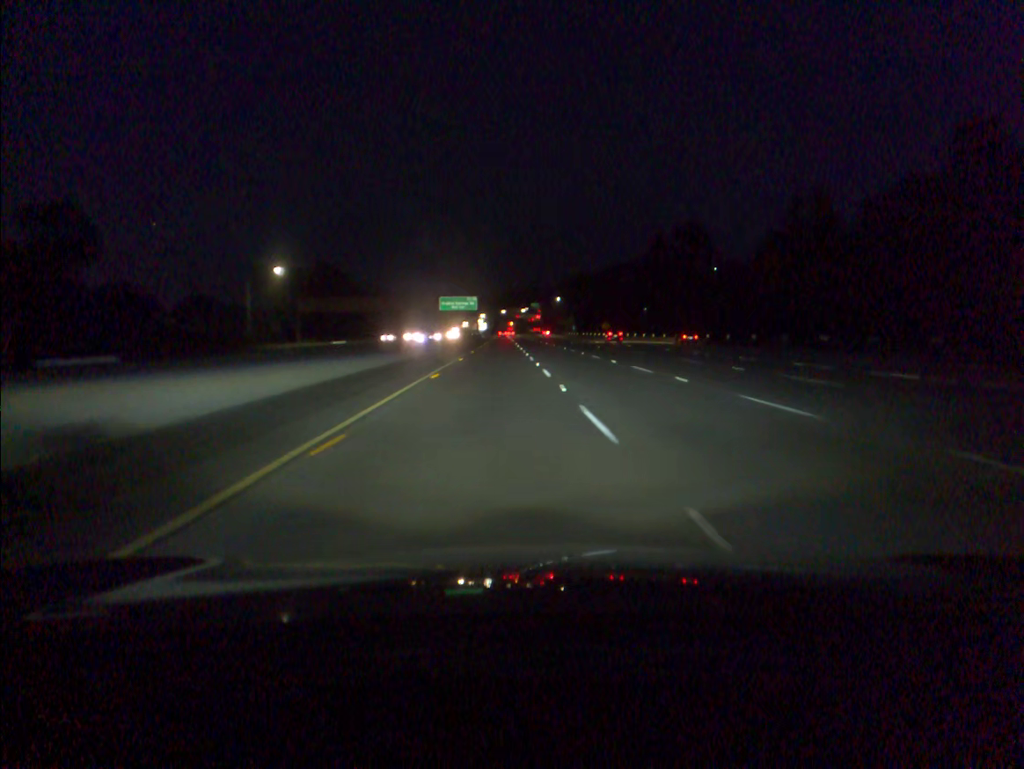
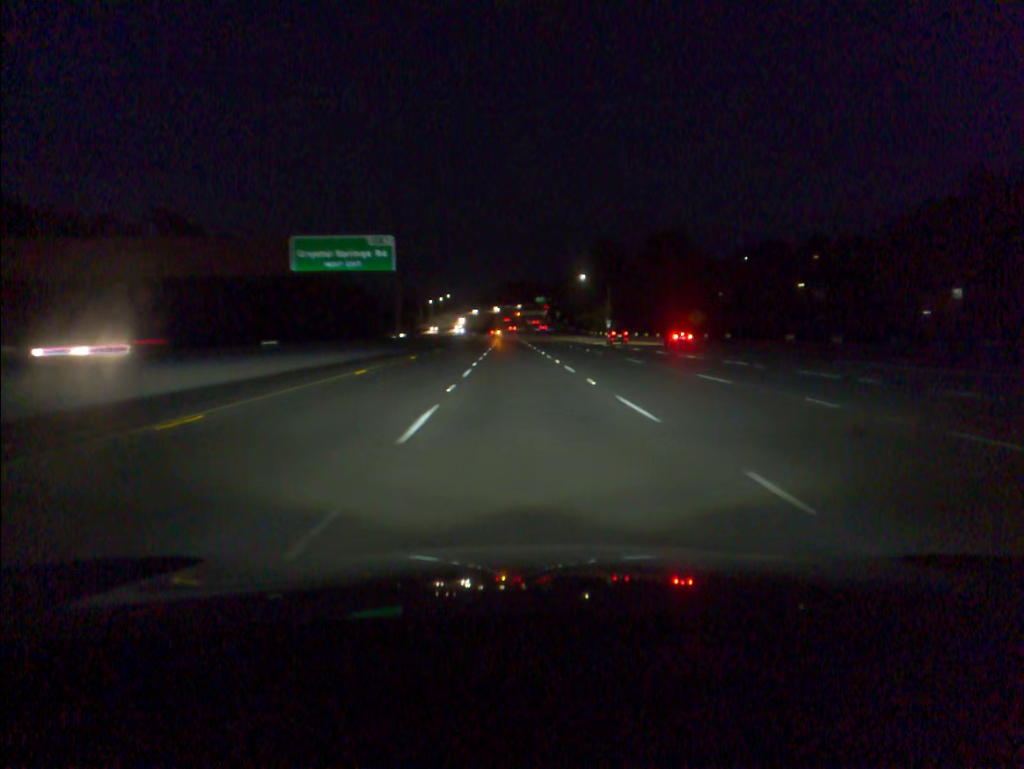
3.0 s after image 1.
(+0.5, +99.9) m; 0°
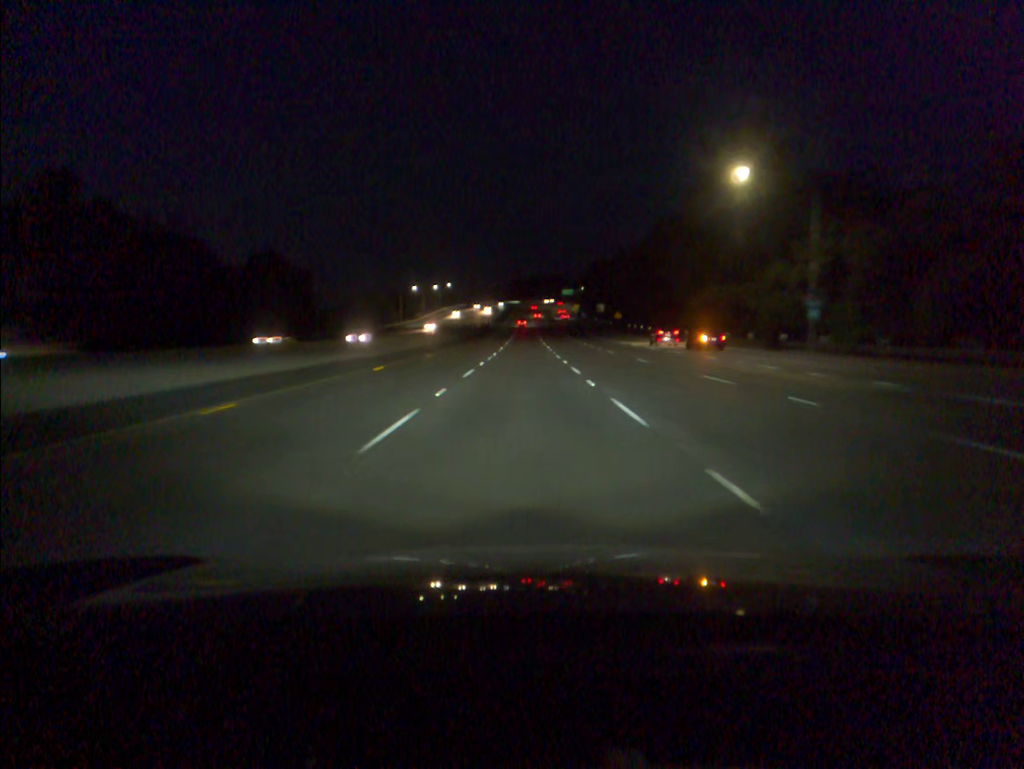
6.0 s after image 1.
(-1.5, +100.2) m; -1°
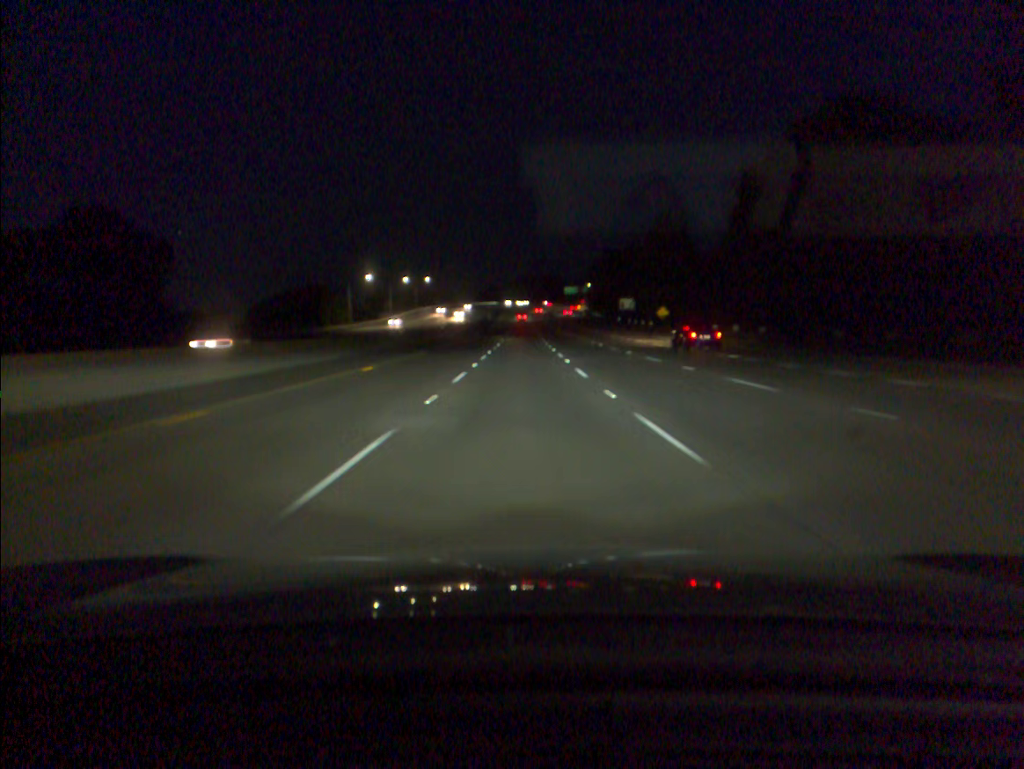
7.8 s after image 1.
(+0.2, +60.2) m; 0°
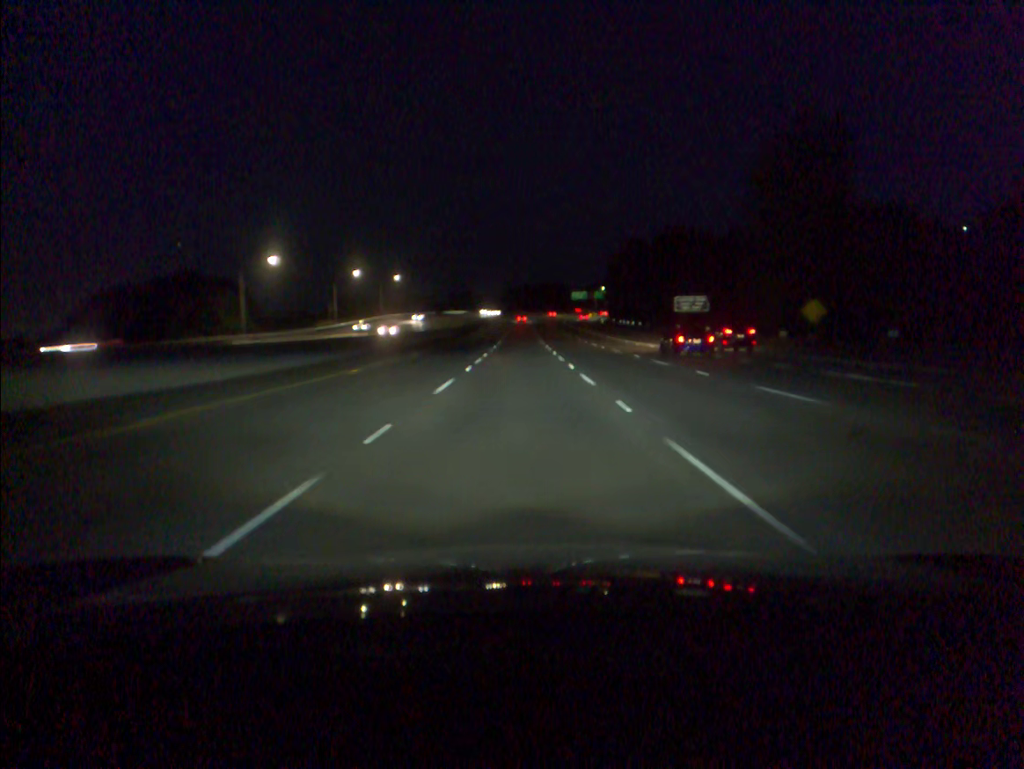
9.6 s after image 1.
(0.0, +60.1) m; 0°
